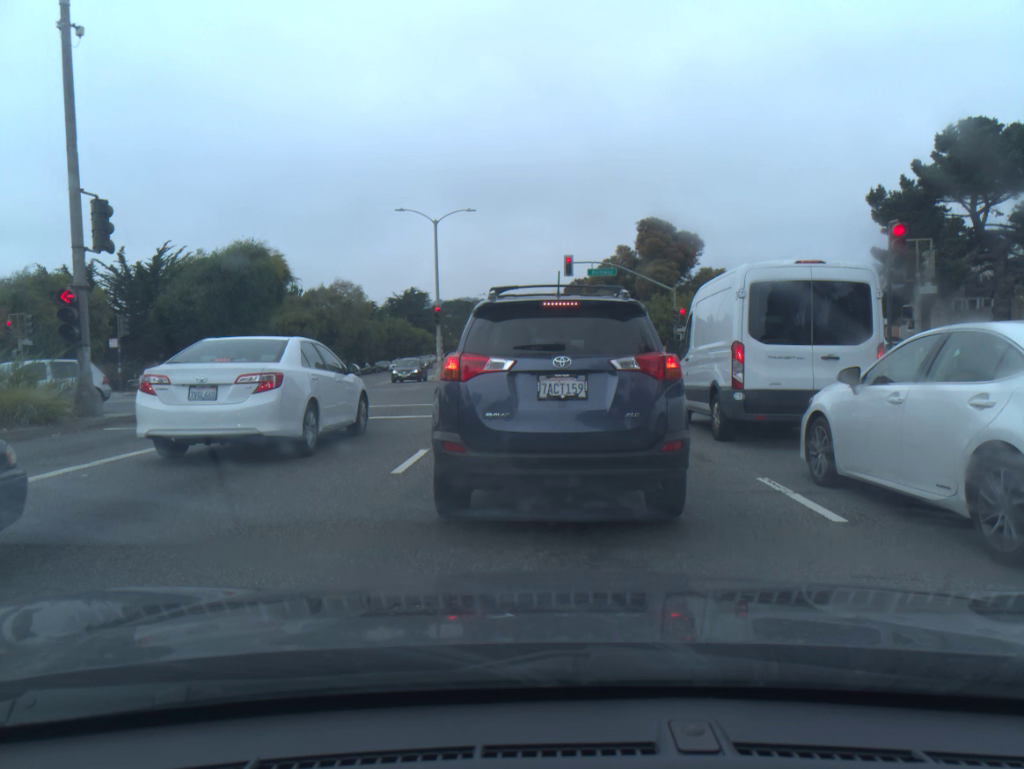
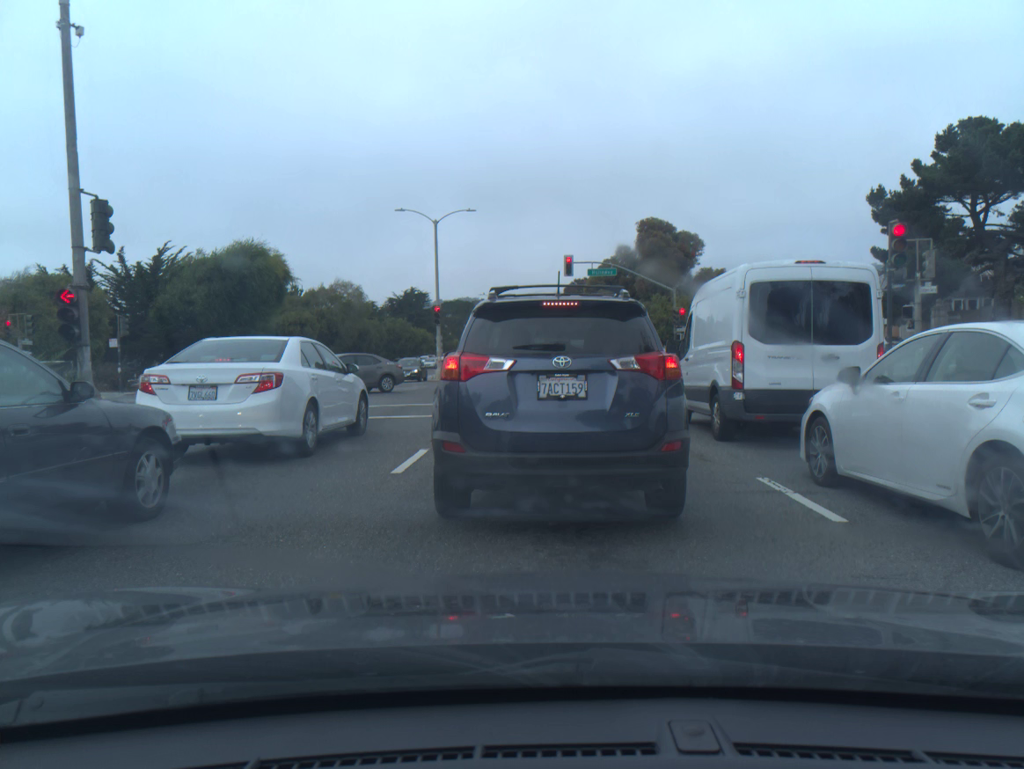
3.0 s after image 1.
(0.0, 0.0) m; 0°
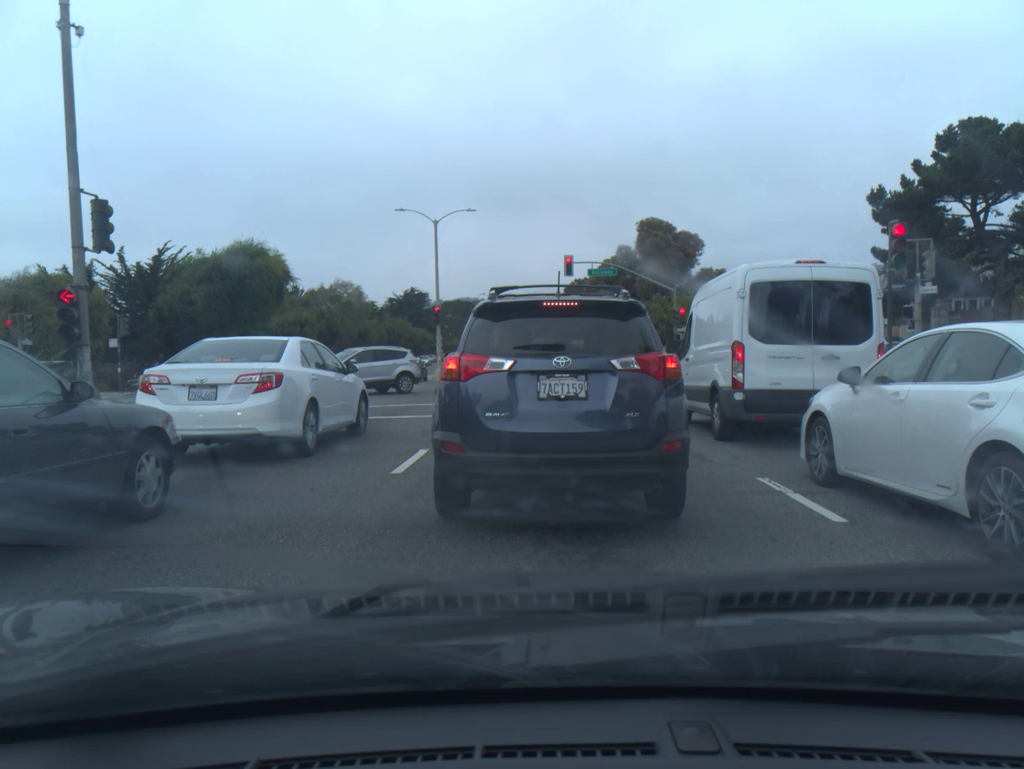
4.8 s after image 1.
(0.0, 0.0) m; 0°
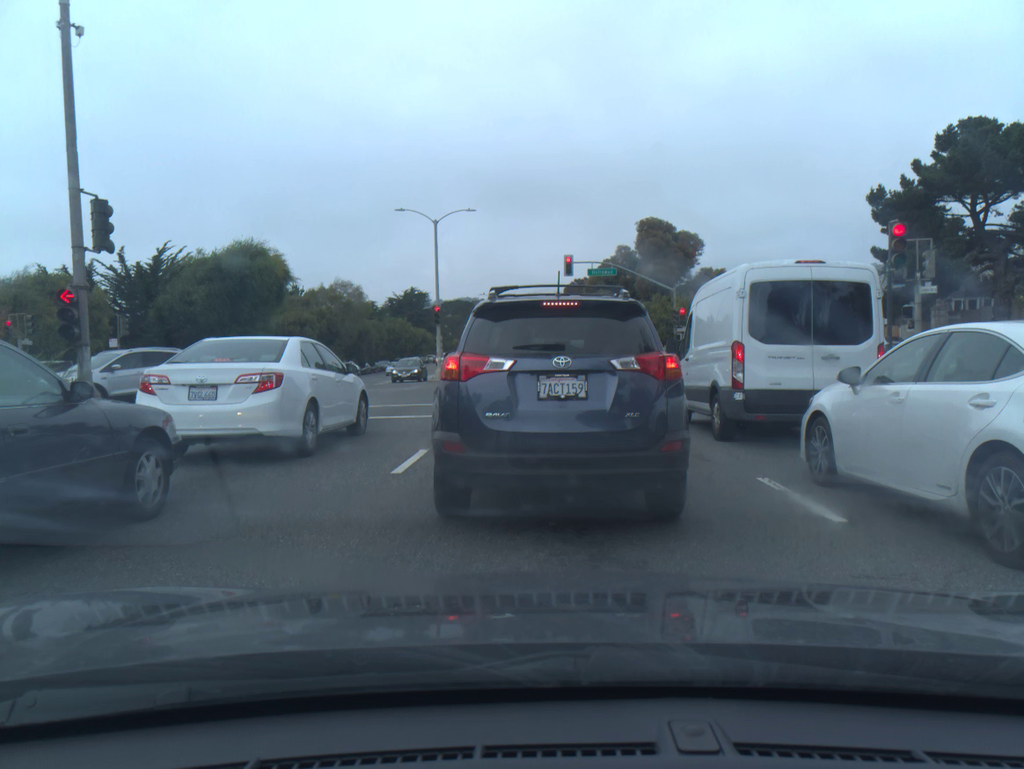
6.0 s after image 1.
(0.0, 0.0) m; 0°
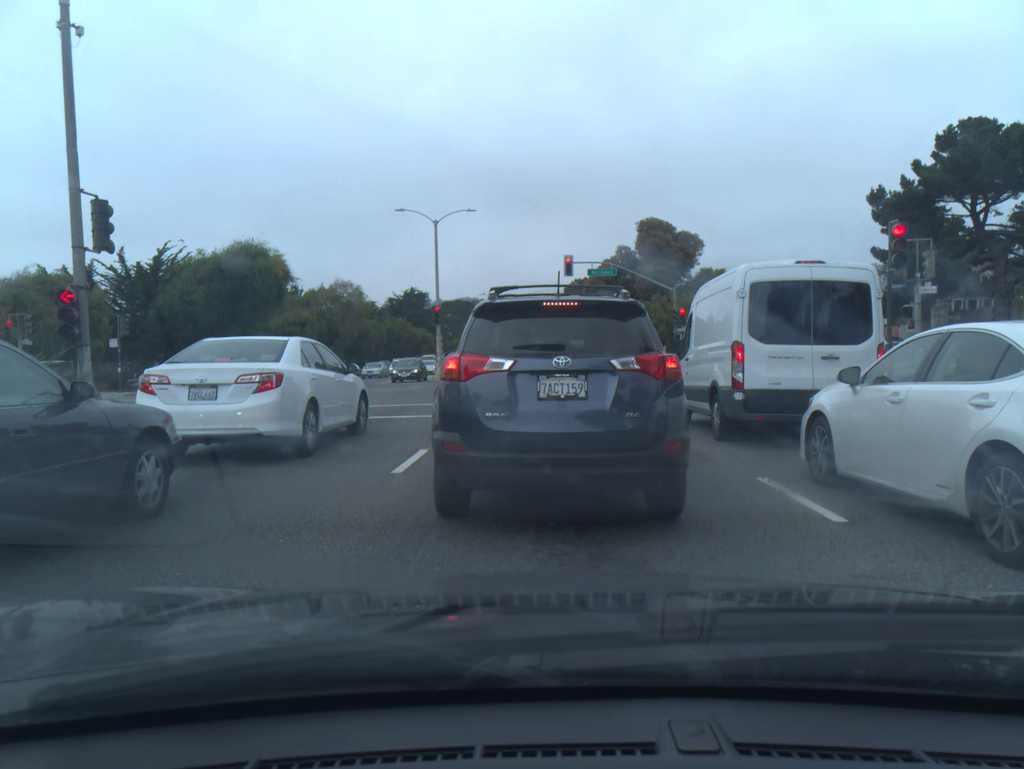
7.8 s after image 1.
(0.0, 0.0) m; 0°
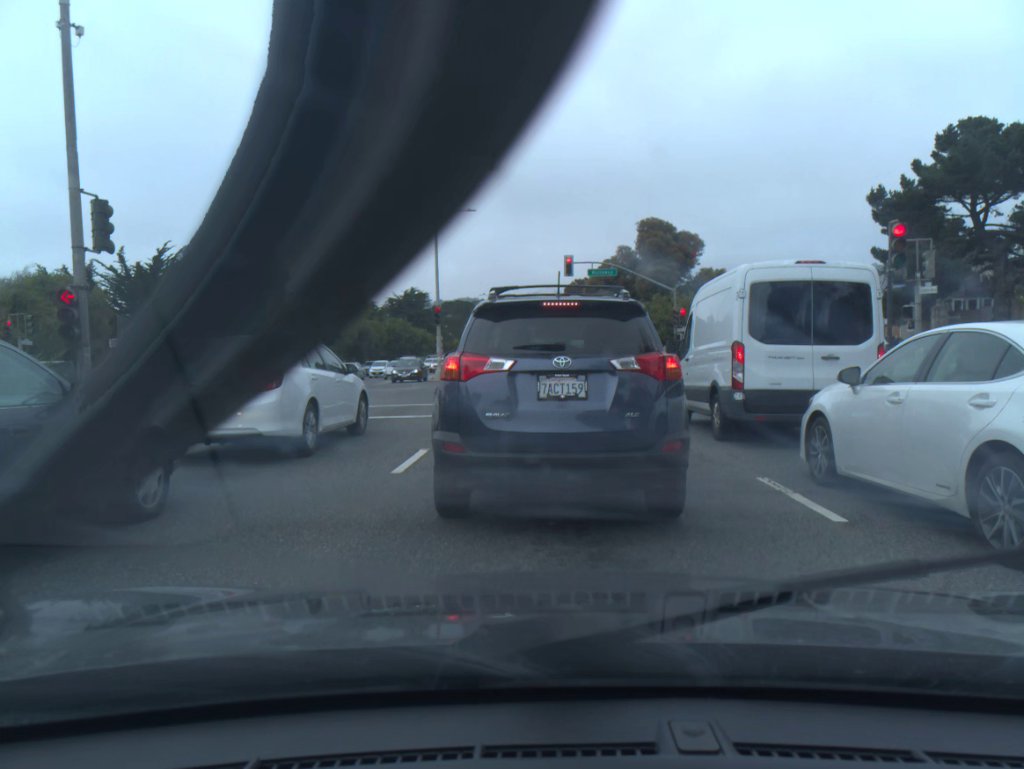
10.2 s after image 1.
(0.0, 0.0) m; 0°
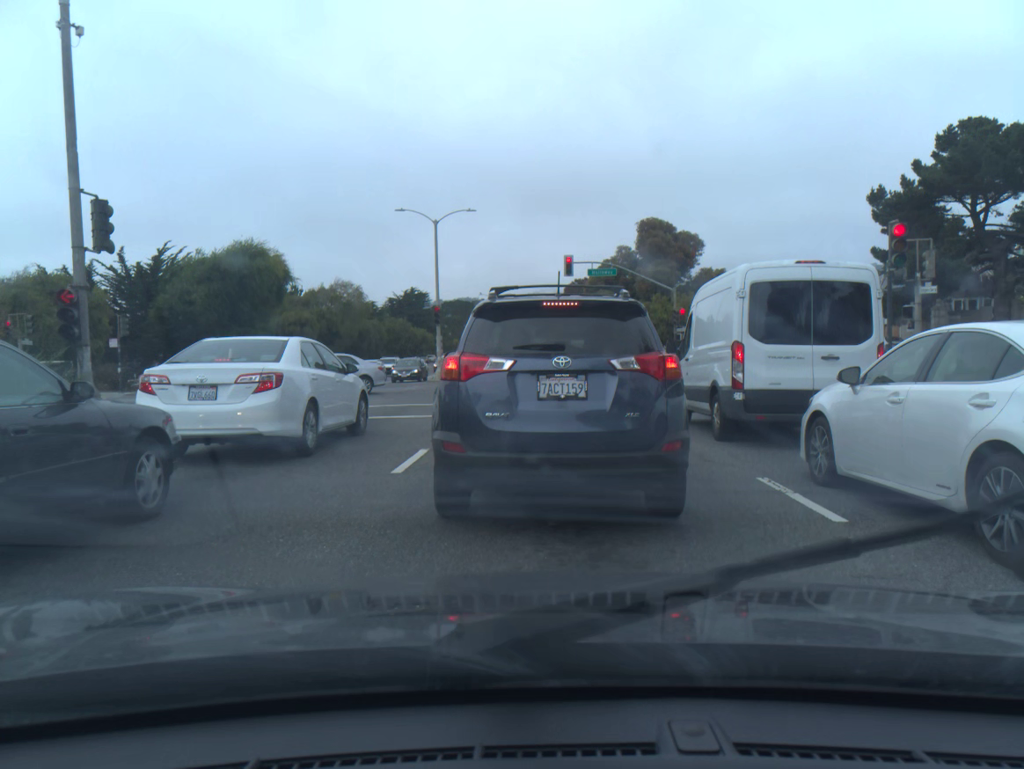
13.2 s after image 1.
(0.0, -0.1) m; 0°
